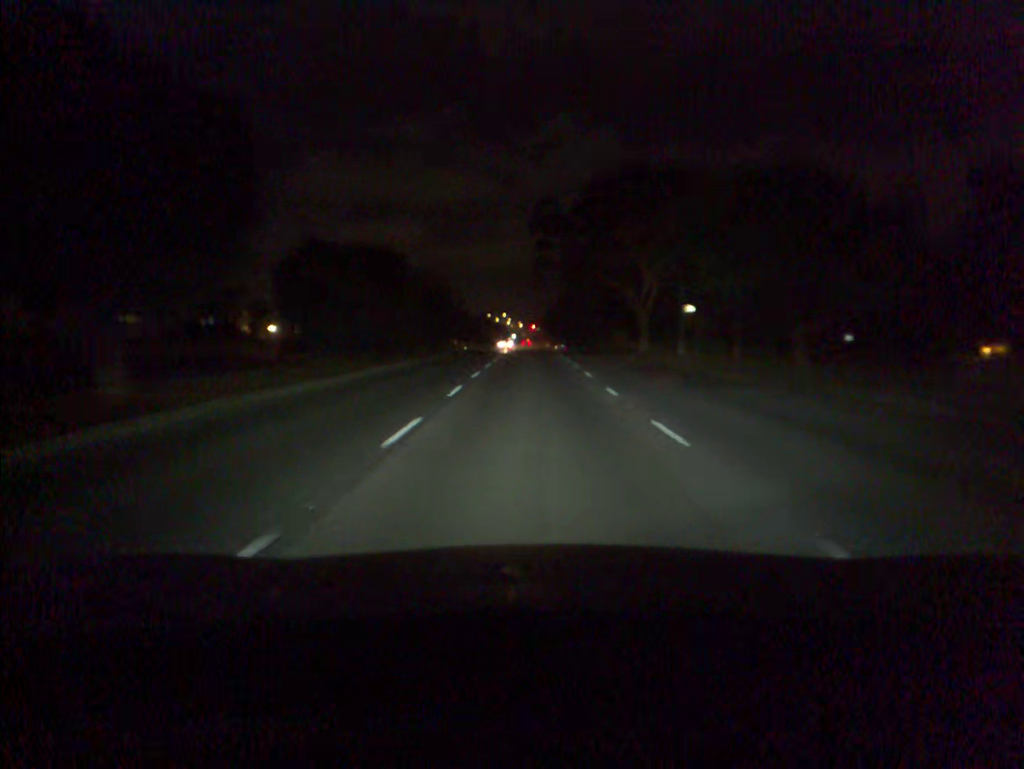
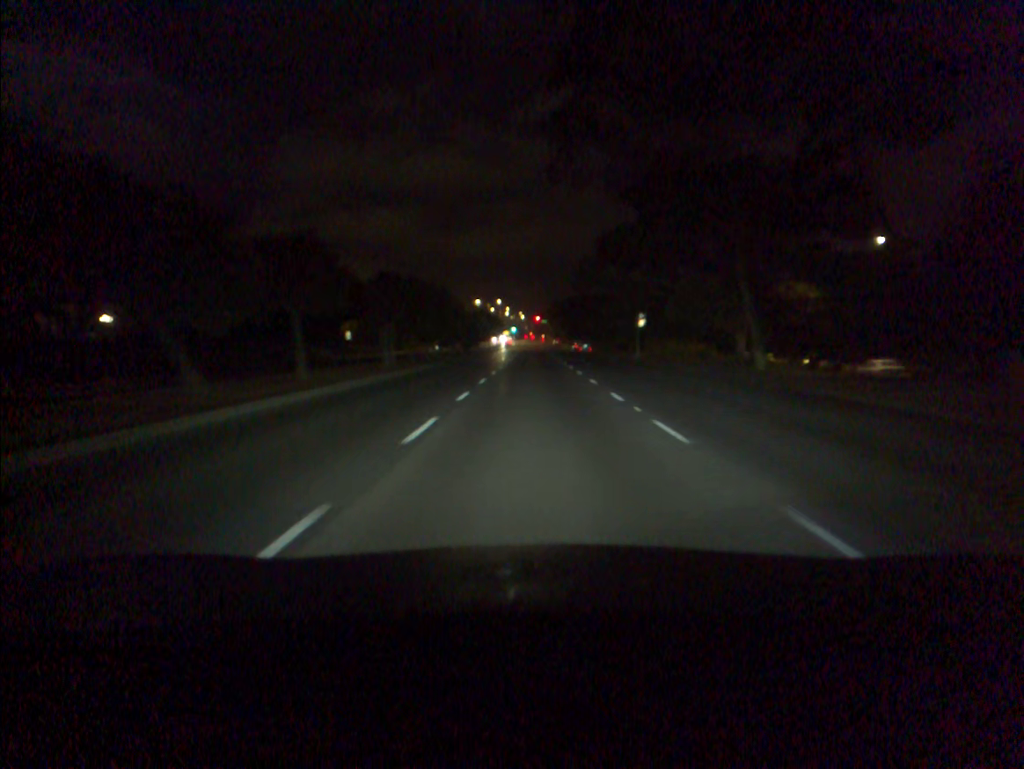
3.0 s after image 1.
(0.0, +56.6) m; 0°
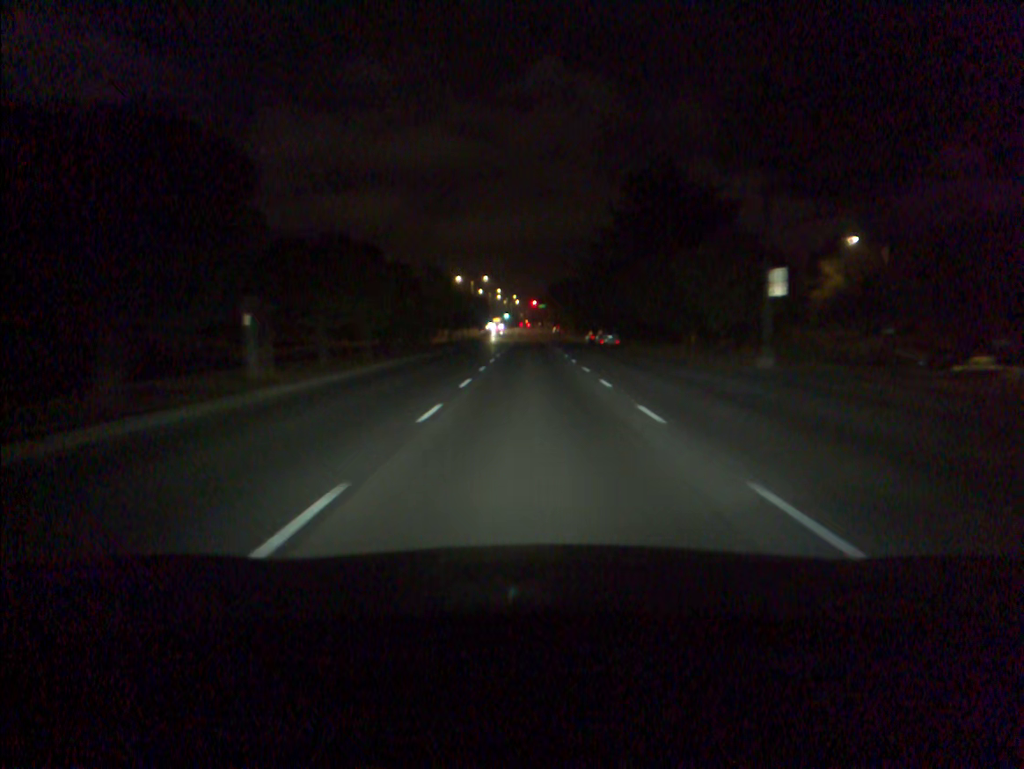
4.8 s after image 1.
(0.0, +34.7) m; 0°
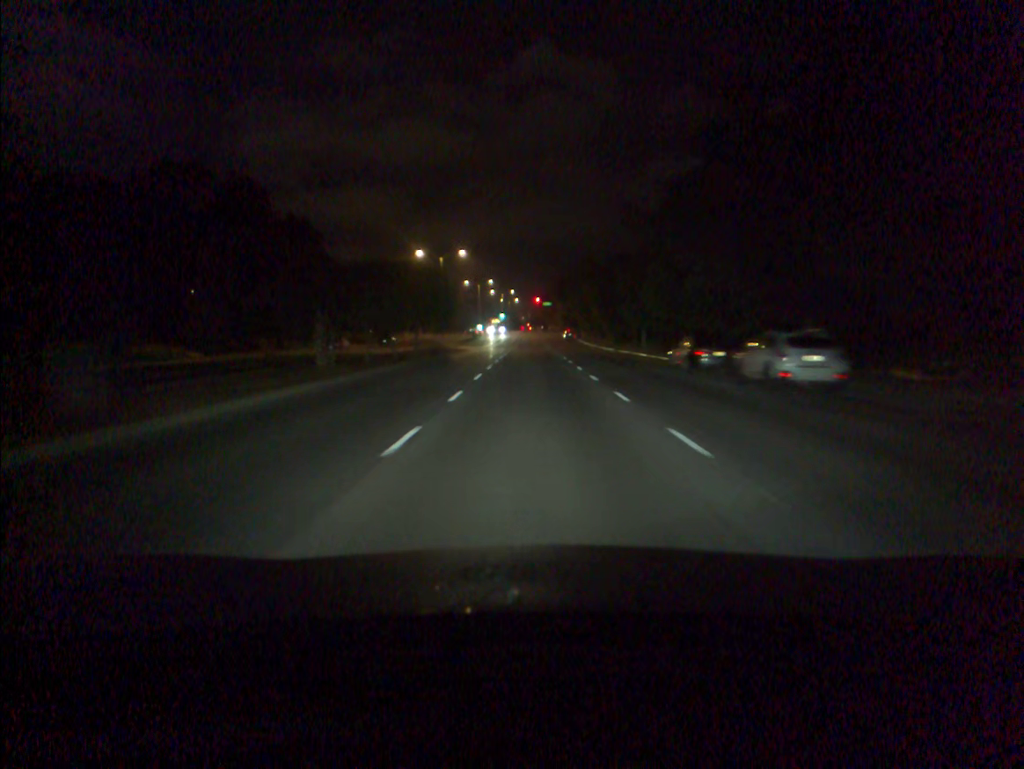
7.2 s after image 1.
(-0.1, +46.2) m; 0°
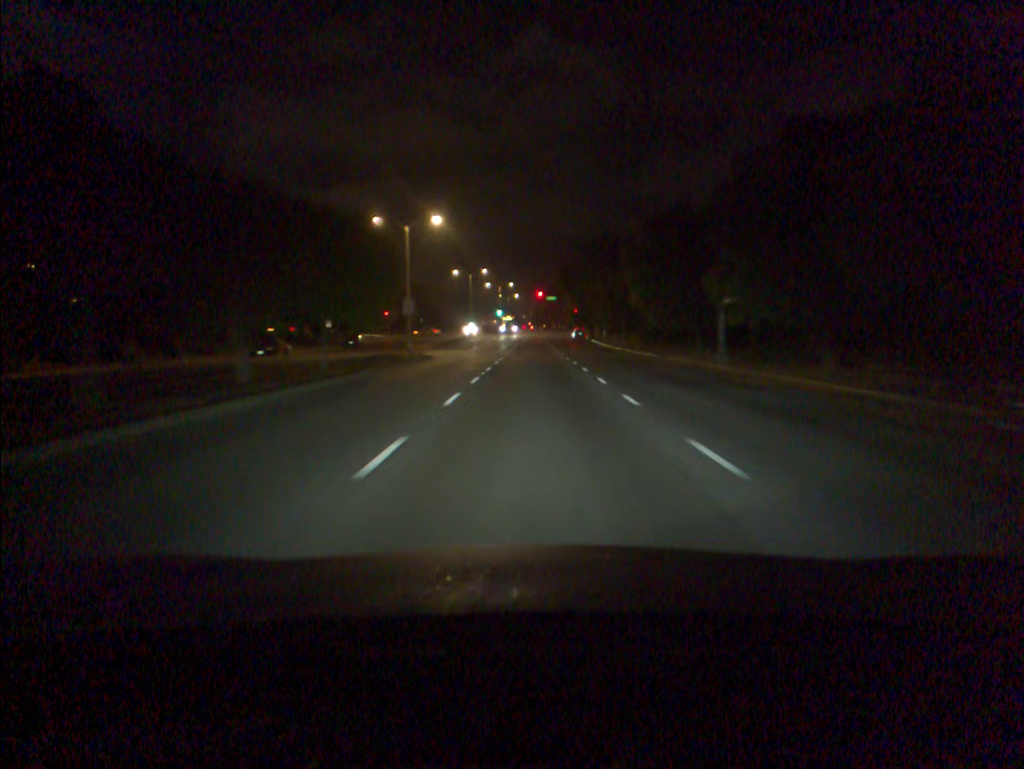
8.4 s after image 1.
(0.0, +23.0) m; 0°
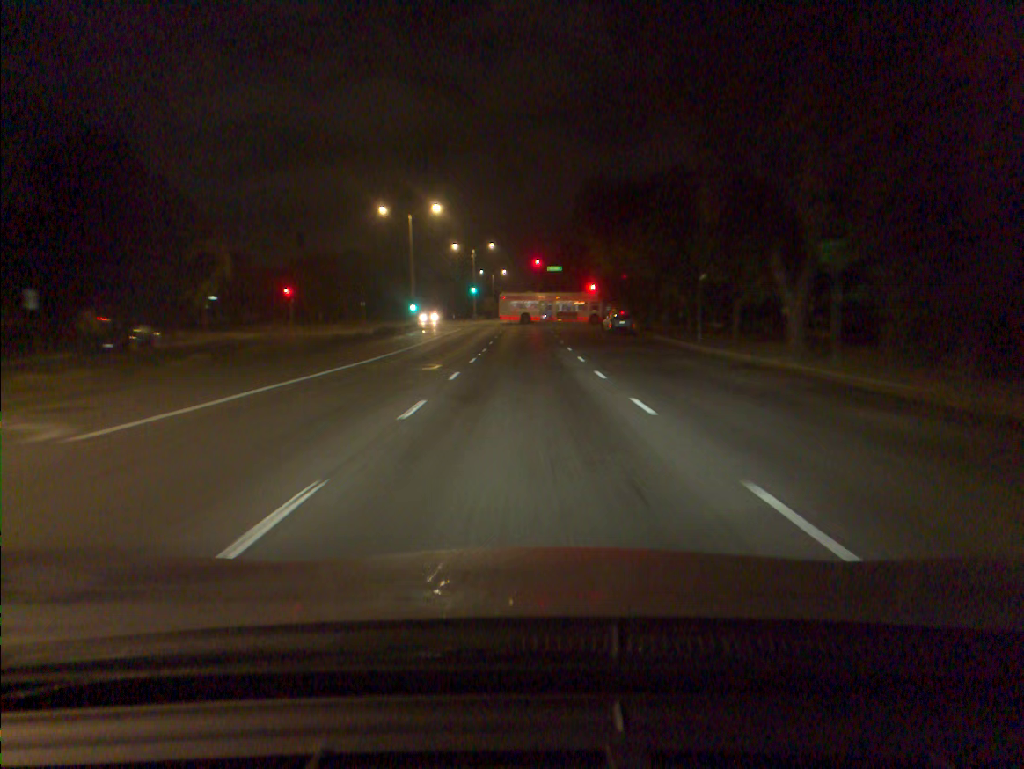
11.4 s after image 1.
(+0.1, +53.7) m; 0°
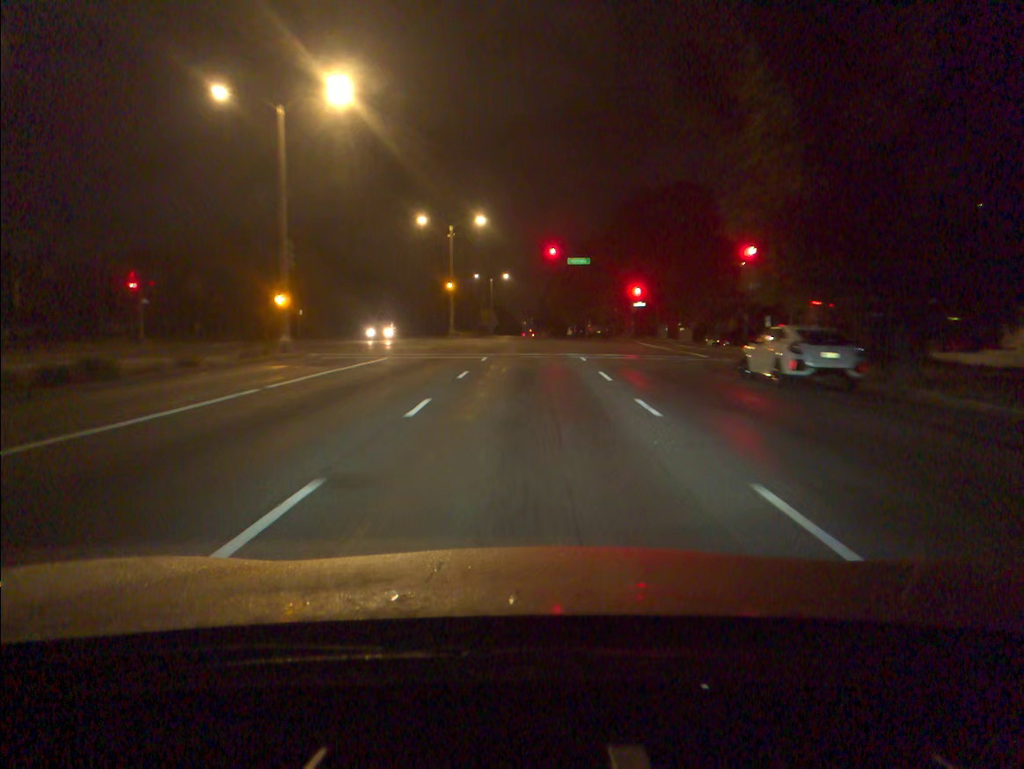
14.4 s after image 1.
(-0.2, +36.1) m; 0°
